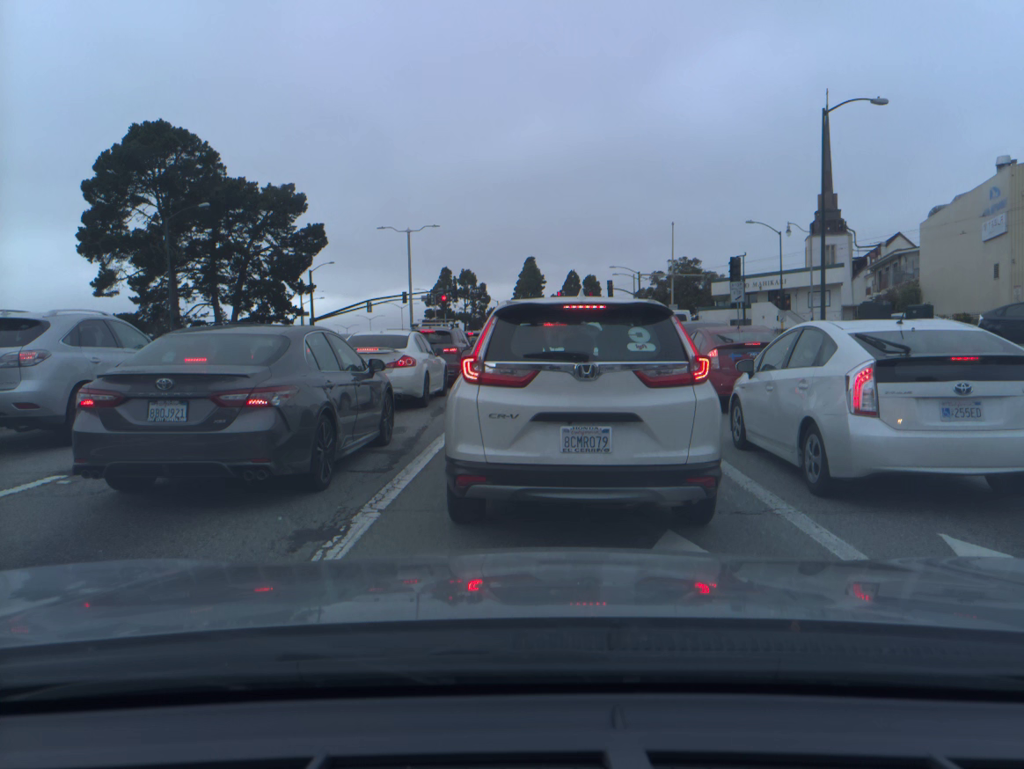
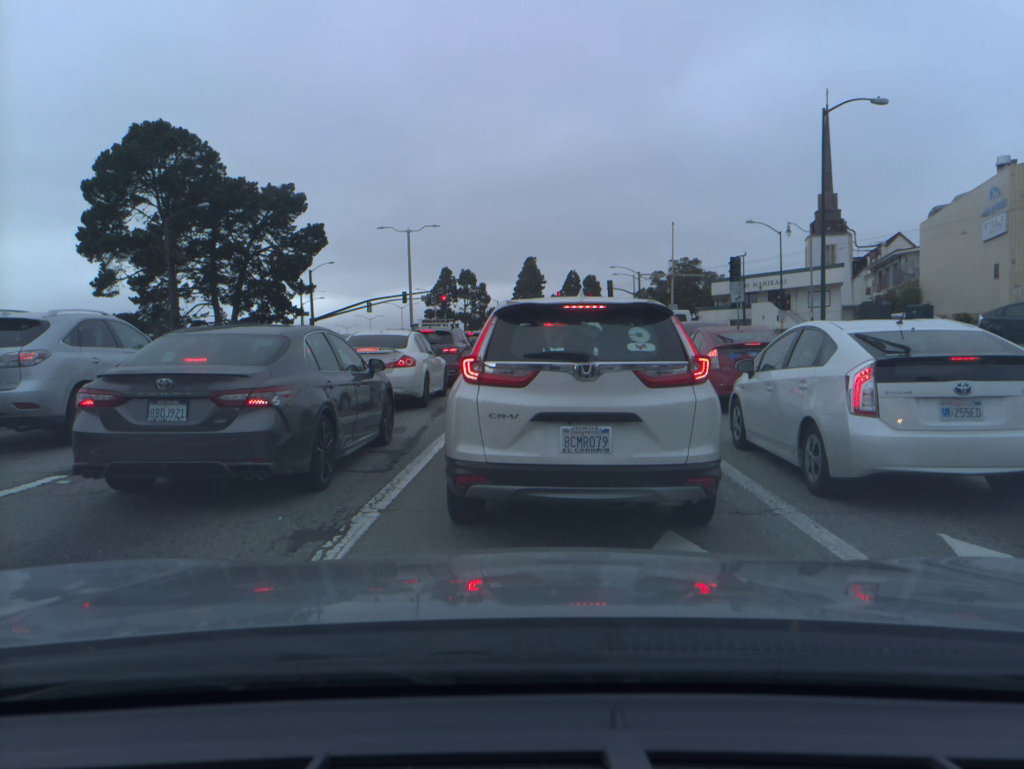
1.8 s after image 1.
(0.0, 0.0) m; 0°
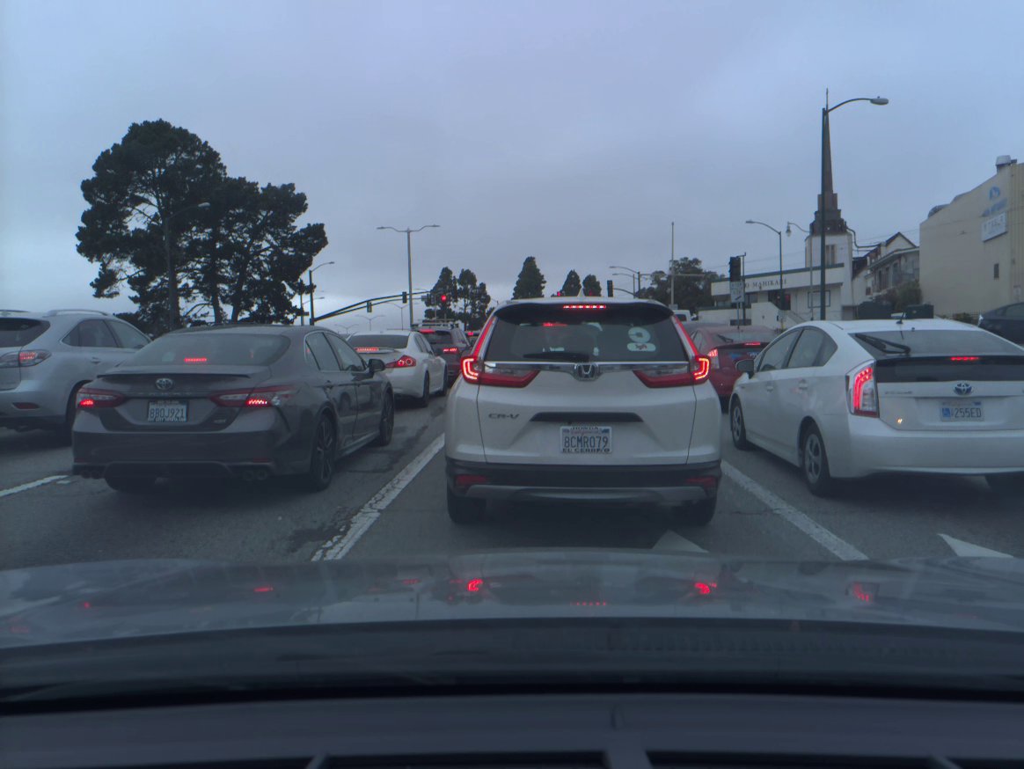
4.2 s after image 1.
(0.0, 0.0) m; 0°
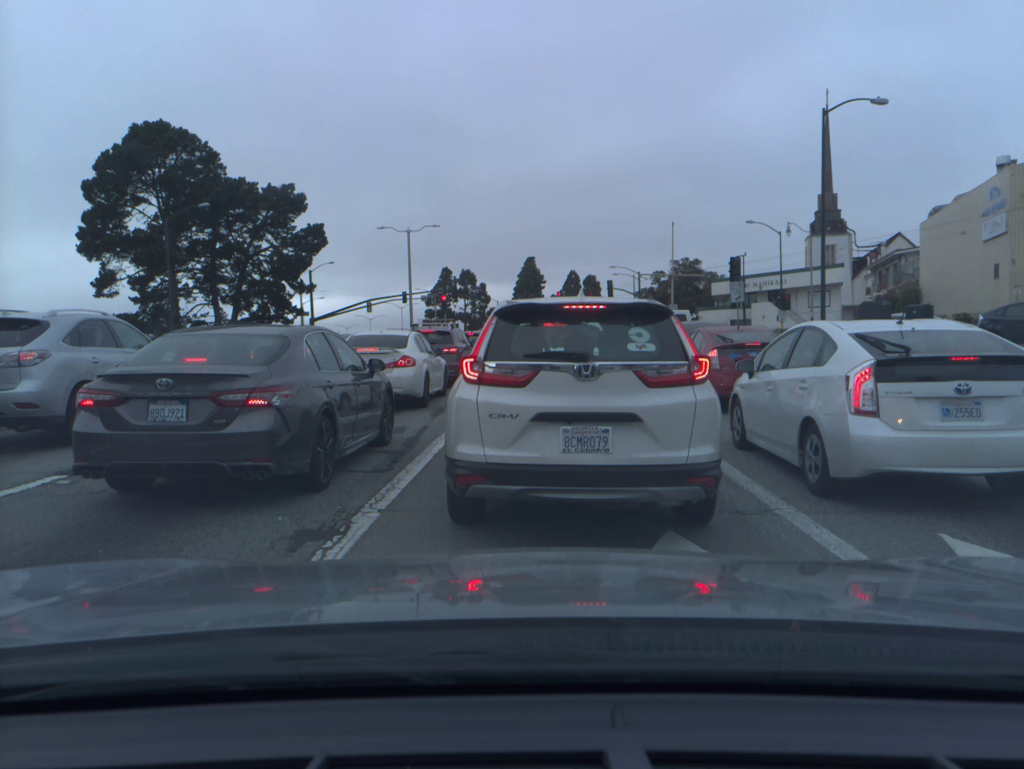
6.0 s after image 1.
(0.0, 0.0) m; 0°
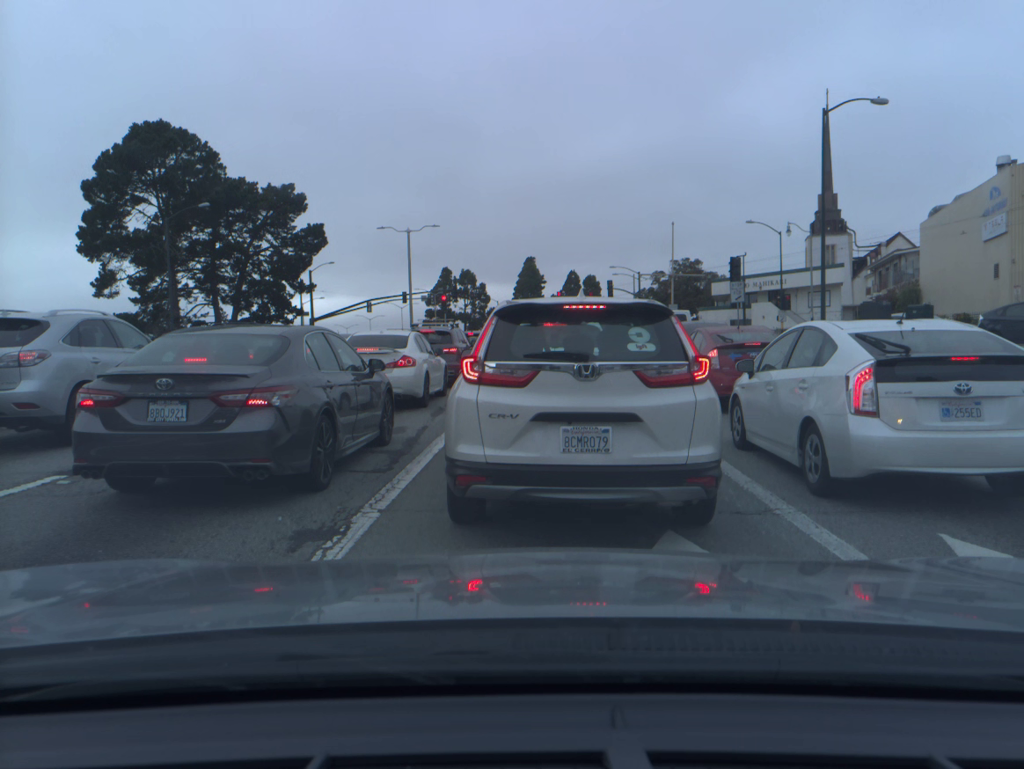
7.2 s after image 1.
(0.0, 0.0) m; 0°
